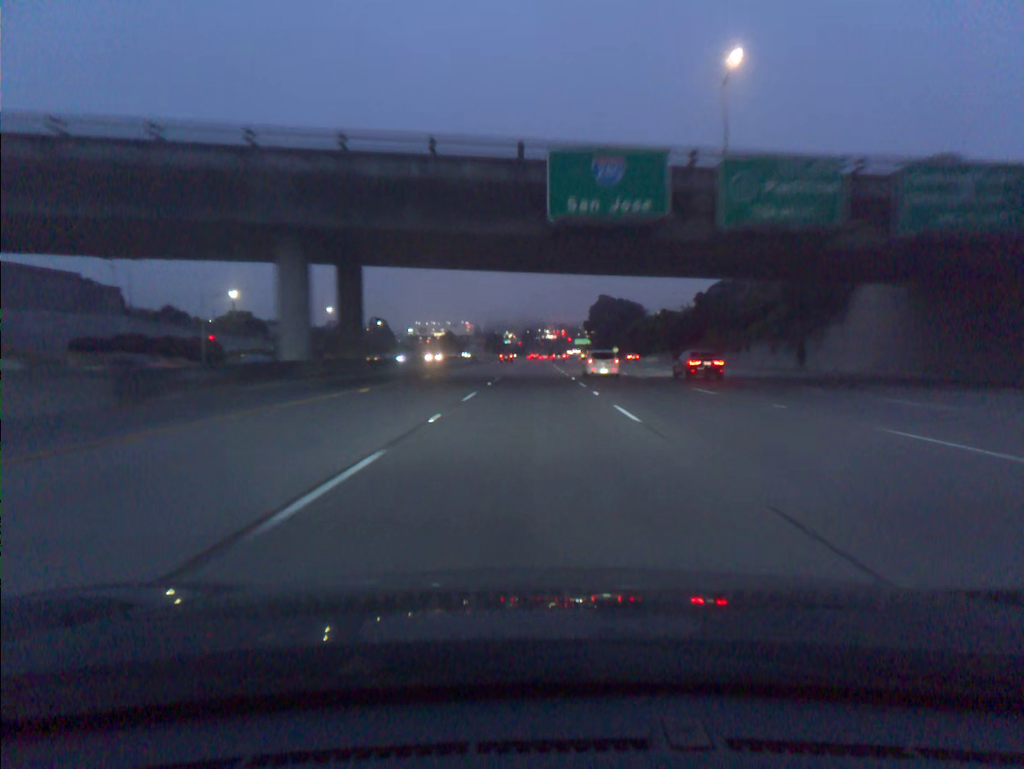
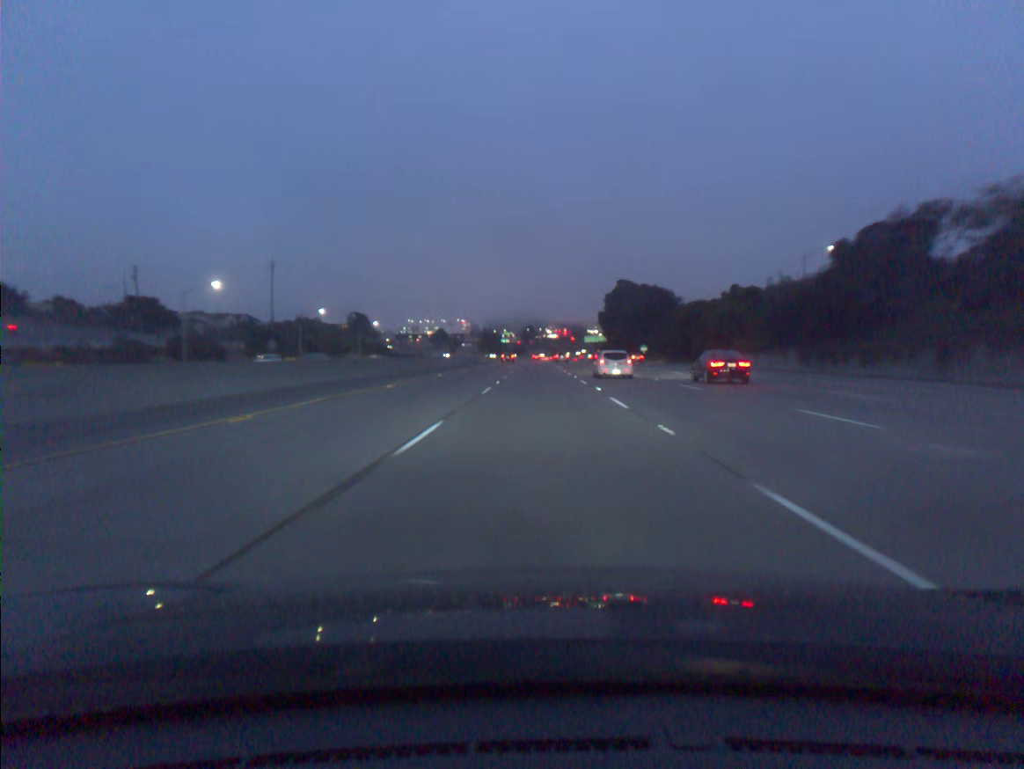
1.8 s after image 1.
(-0.2, +54.9) m; 0°
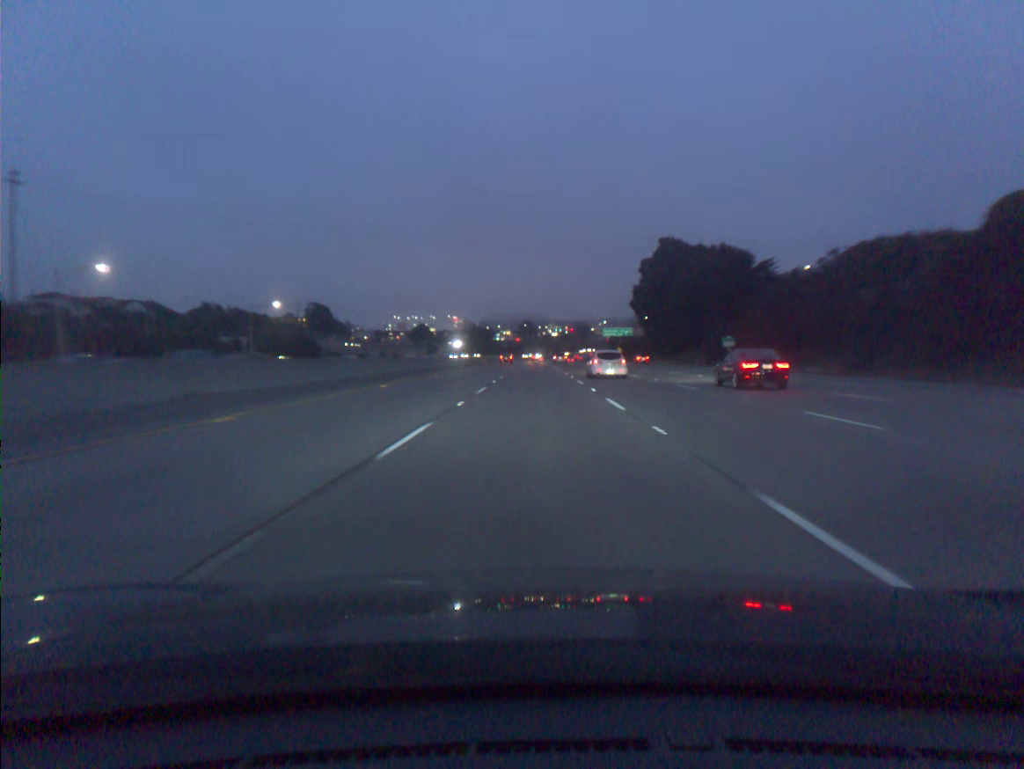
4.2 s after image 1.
(+0.4, +73.3) m; 0°
